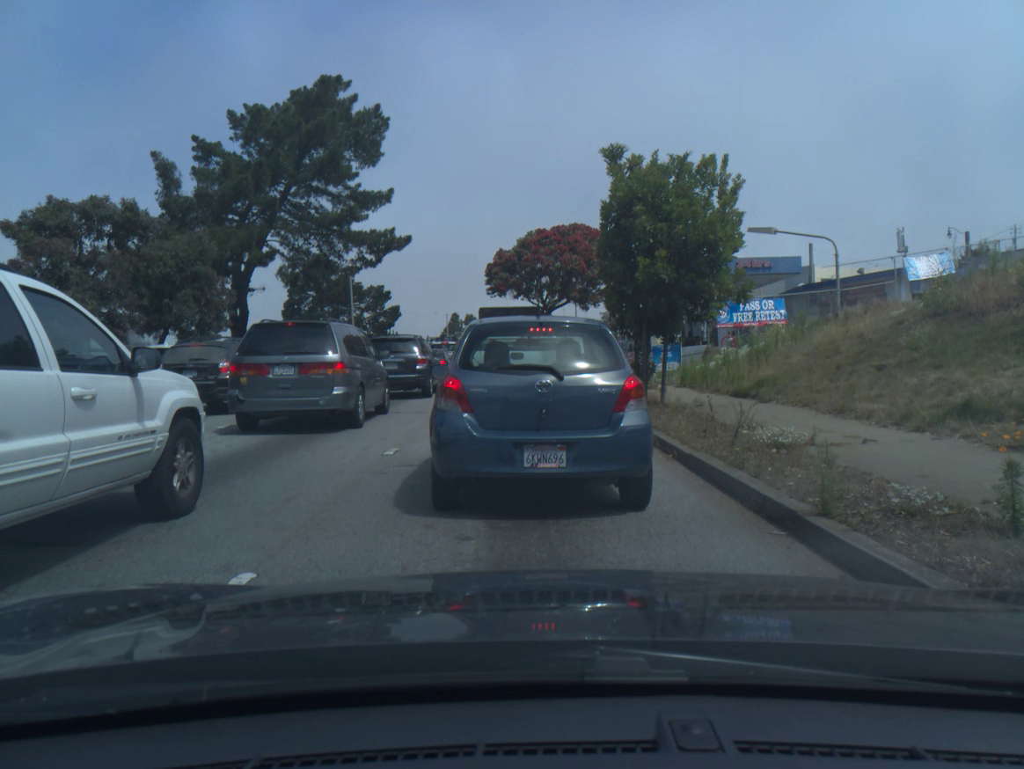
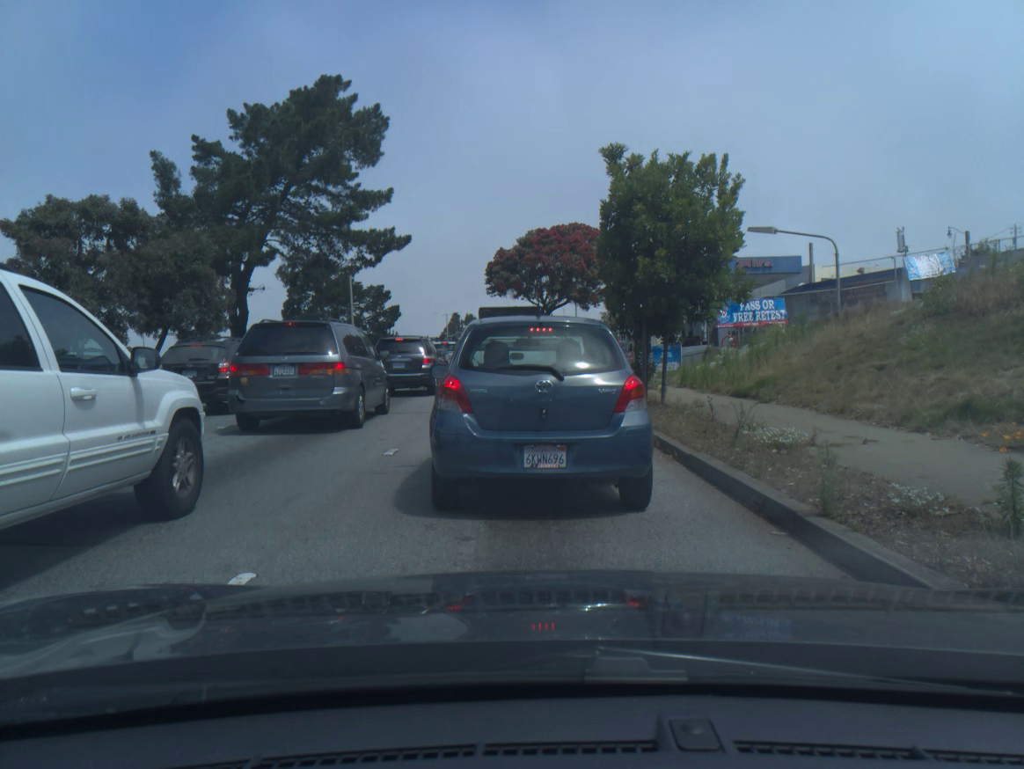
(0.0, 0.0) m; 0°
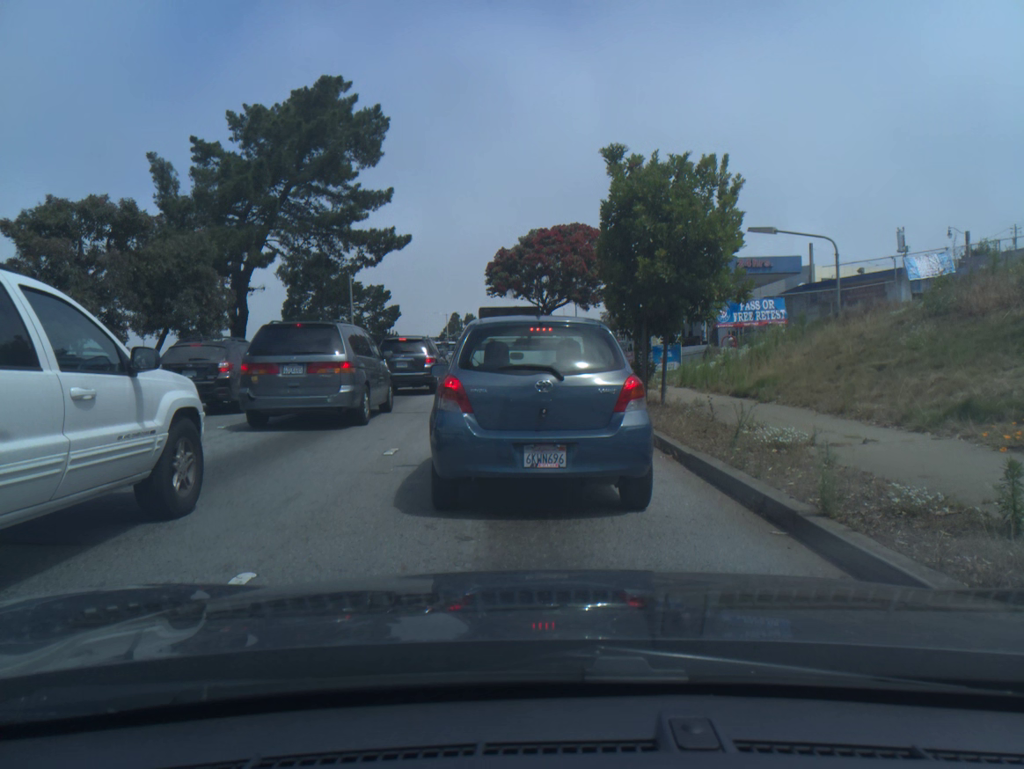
(0.0, -0.1) m; 0°
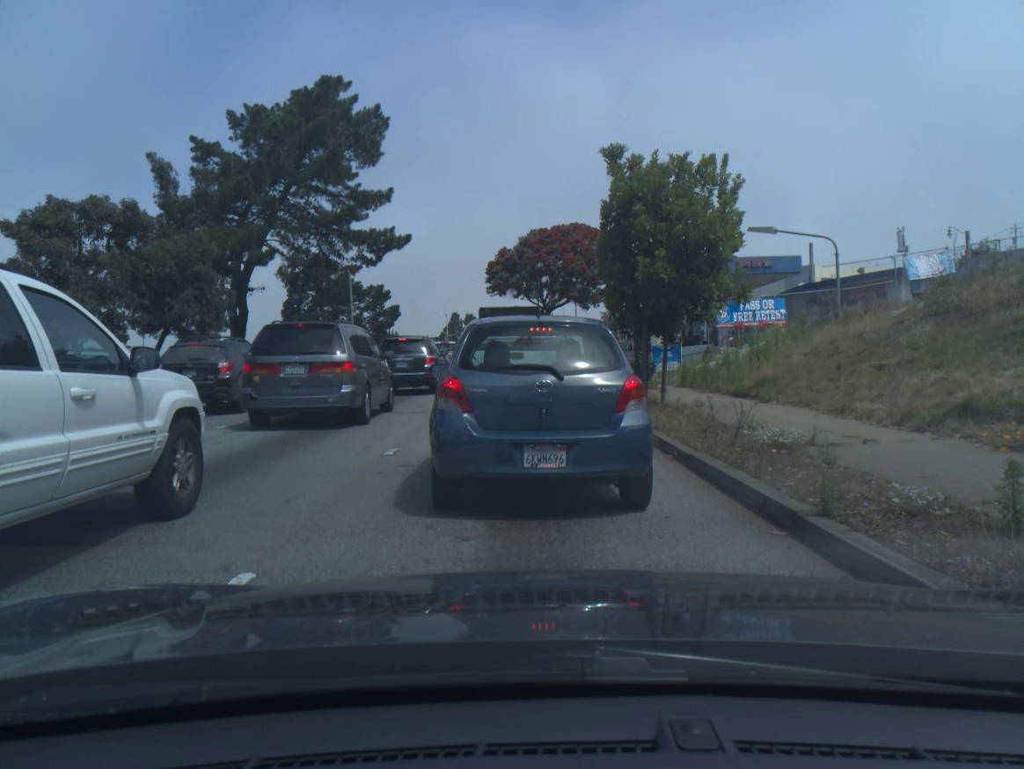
(0.0, 0.0) m; 0°
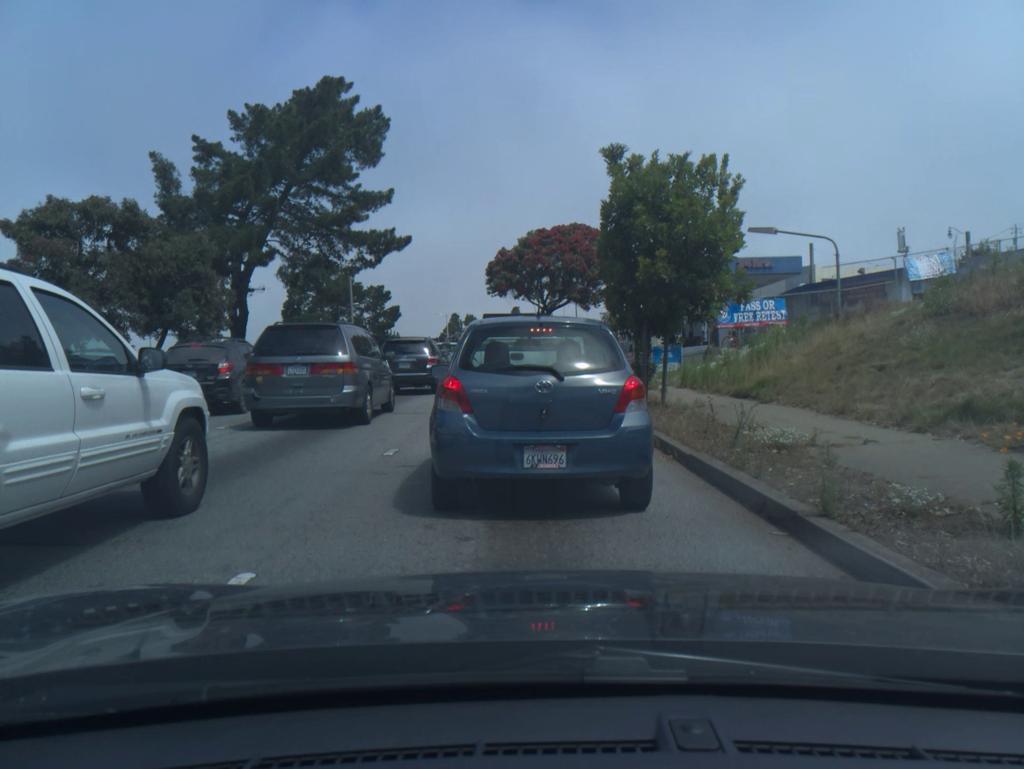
(0.0, -0.1) m; 0°
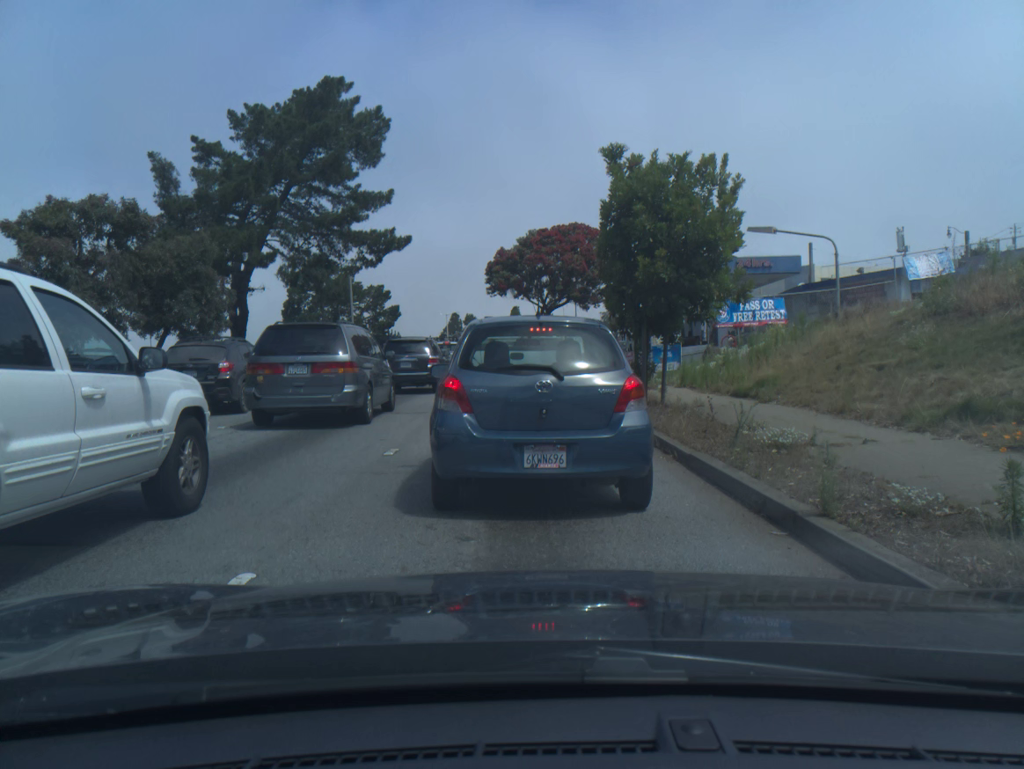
(0.0, 0.0) m; 0°
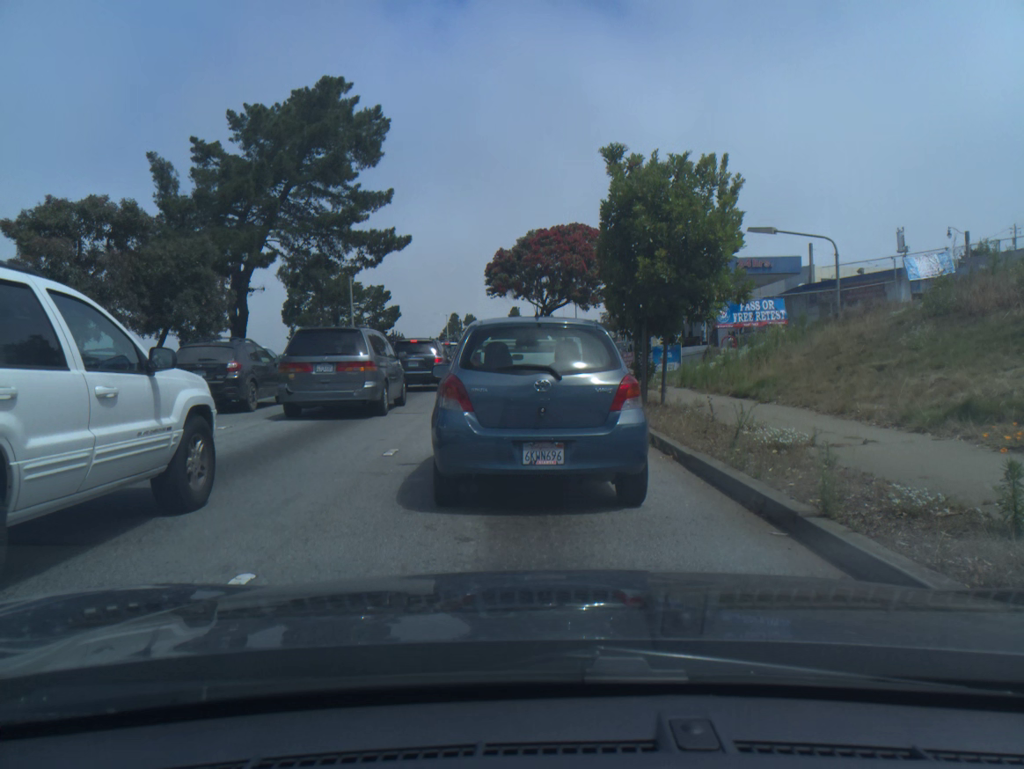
(0.0, 0.0) m; 0°
